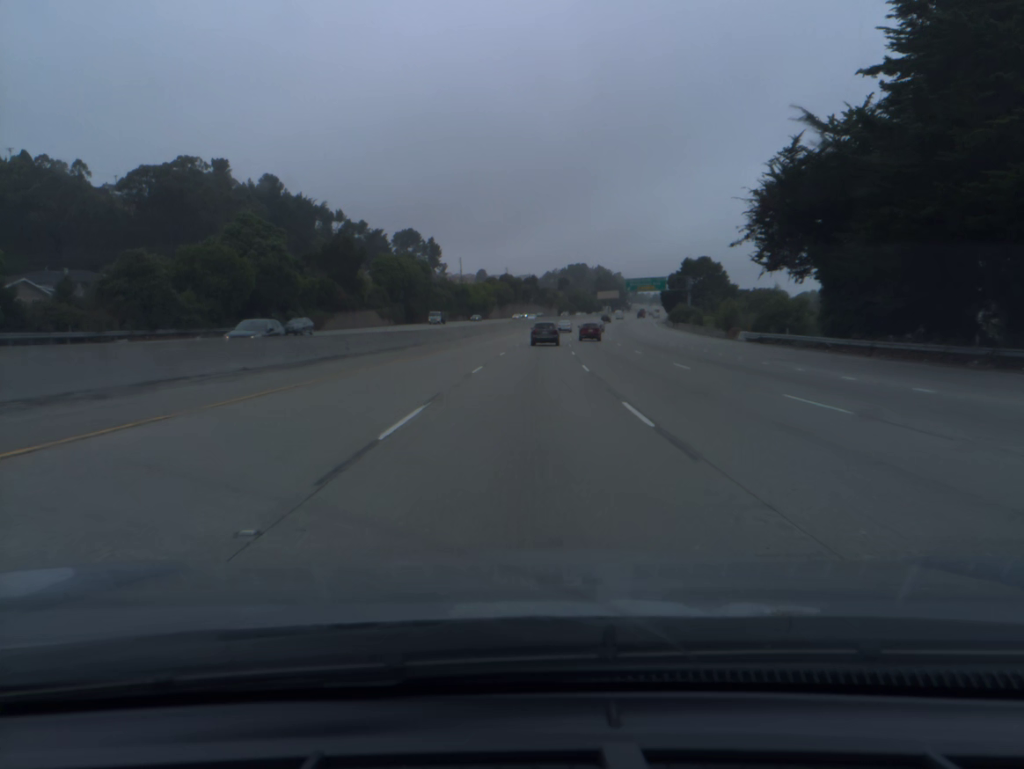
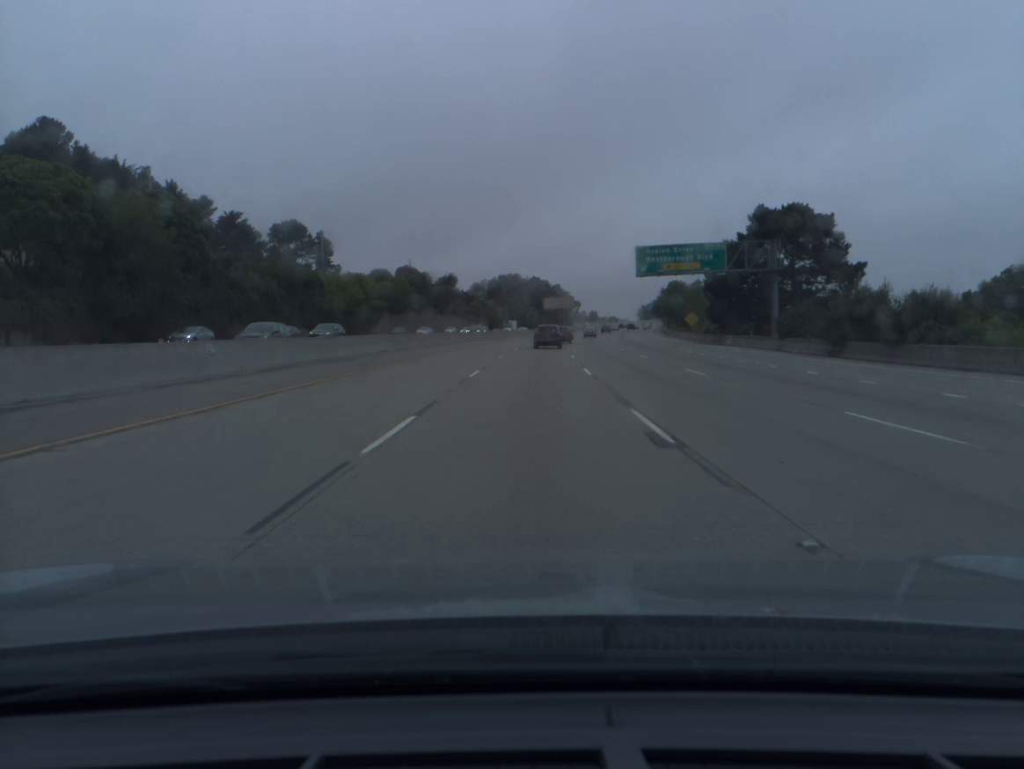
(+3.9, +88.8) m; +5°
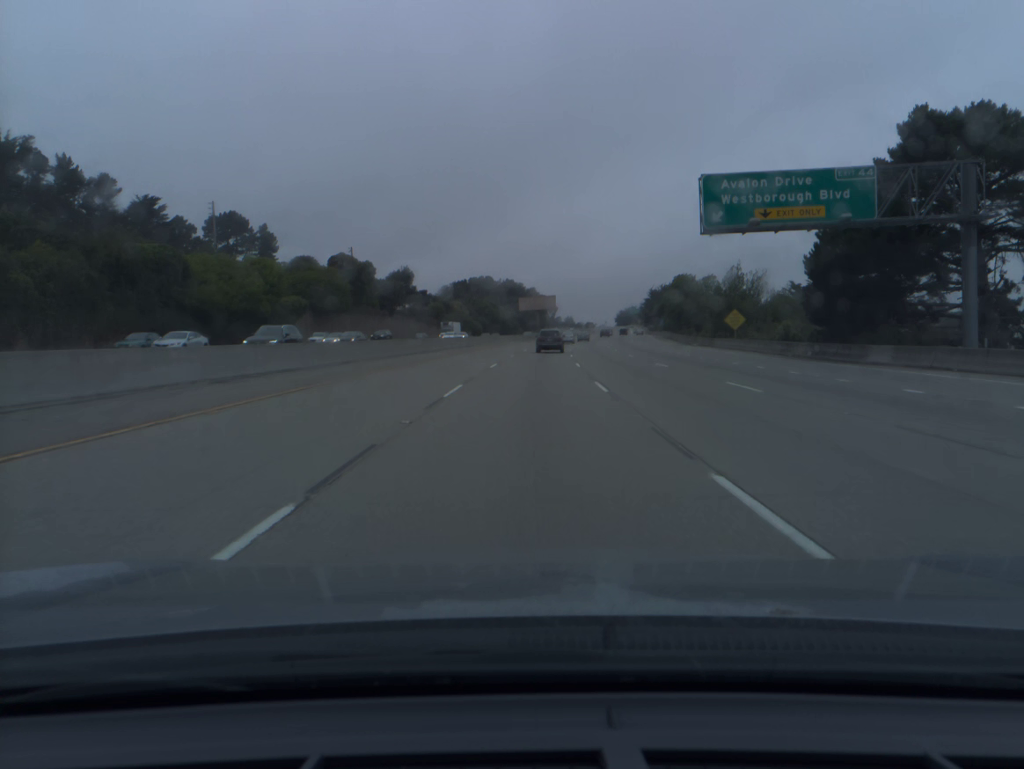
(+0.6, +35.3) m; +2°
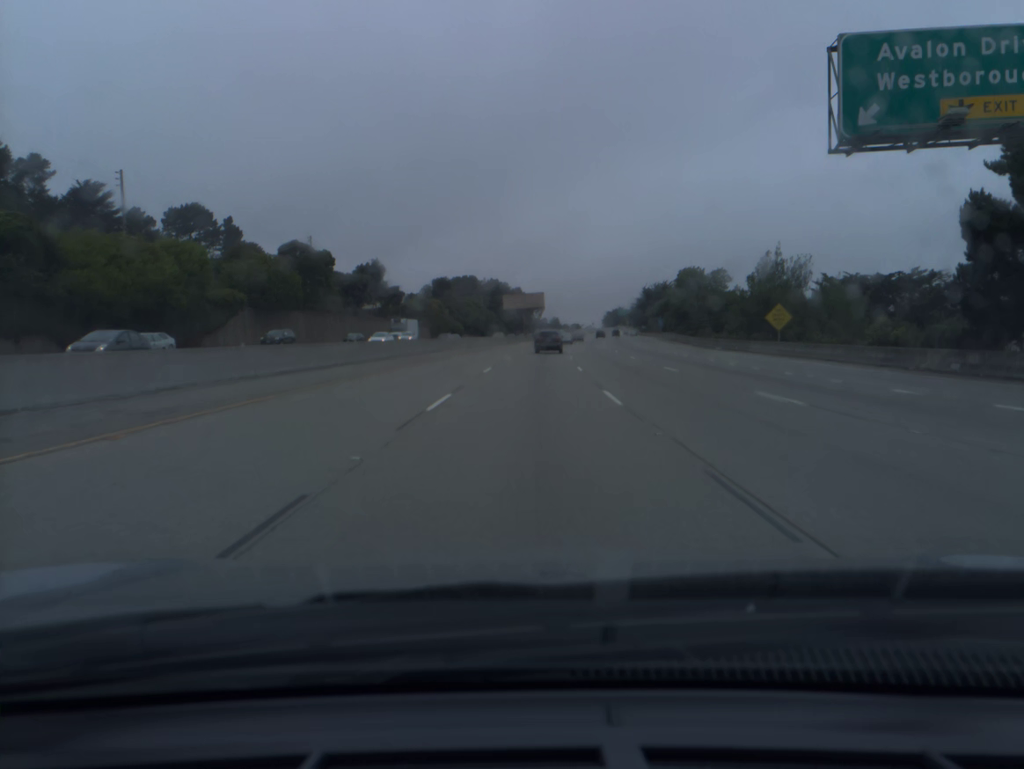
(+0.1, +17.7) m; +1°
